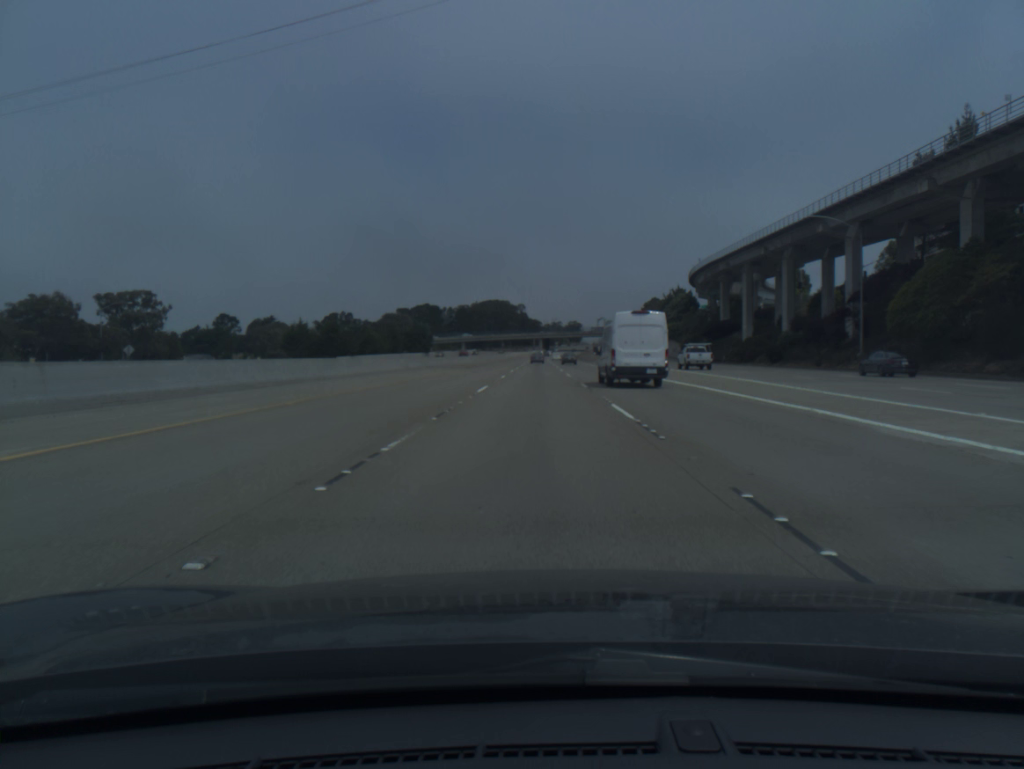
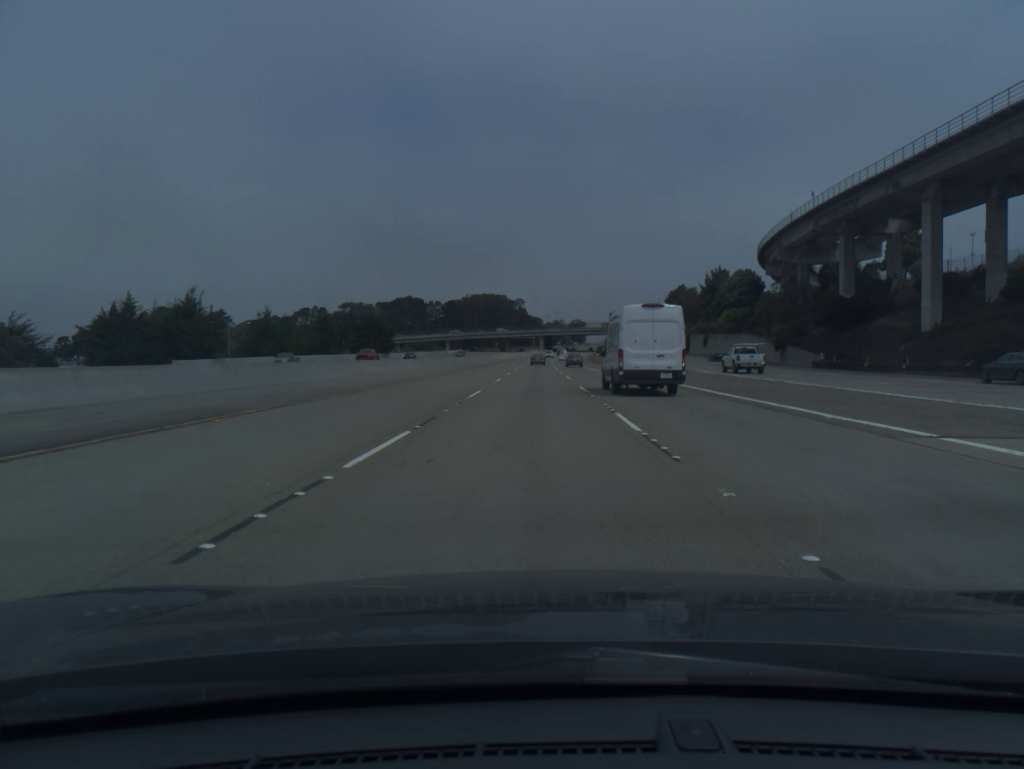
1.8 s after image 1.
(0.0, +60.1) m; 0°
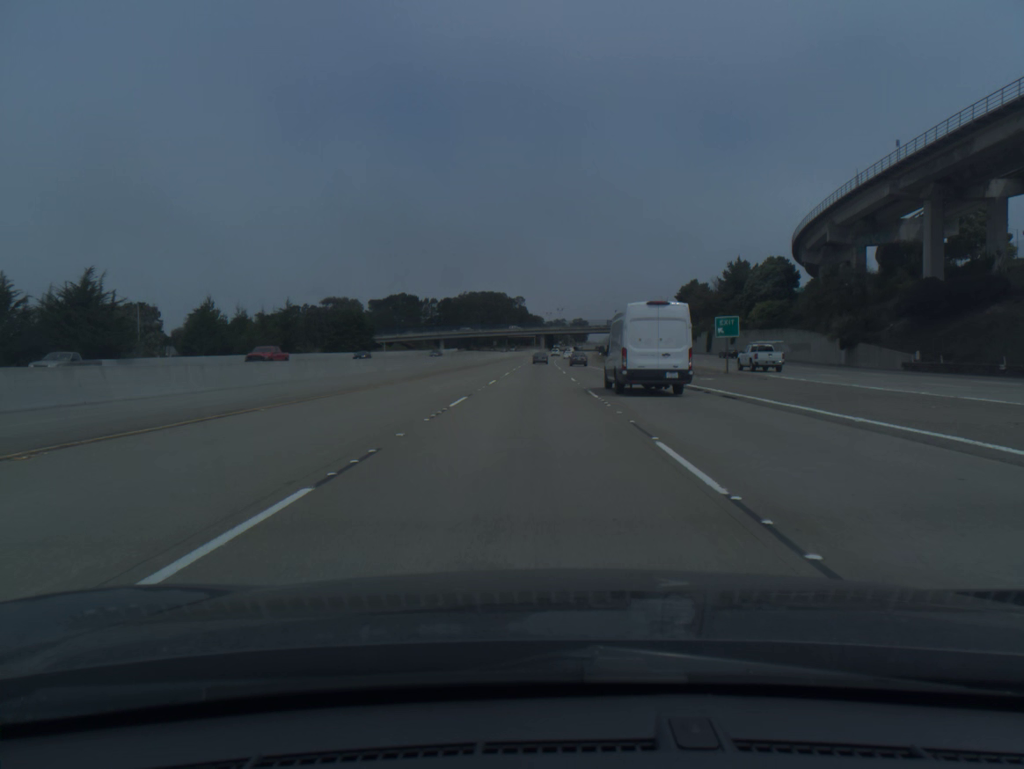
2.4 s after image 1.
(0.0, +19.9) m; 0°
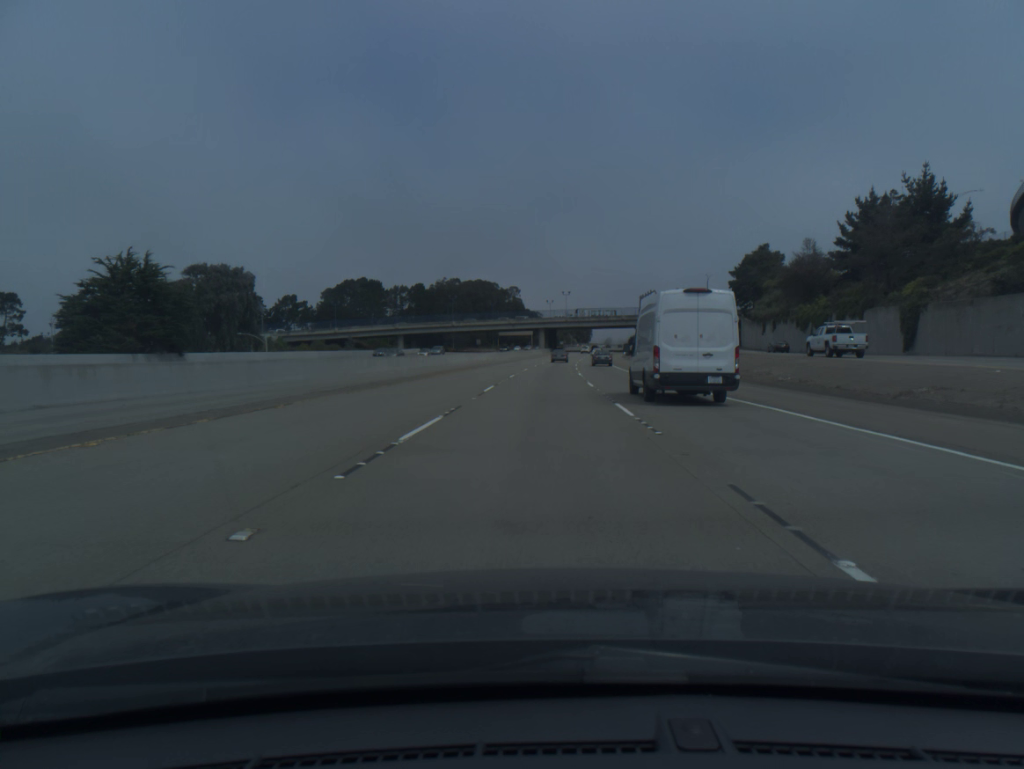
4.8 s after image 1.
(0.0, +79.2) m; 0°
